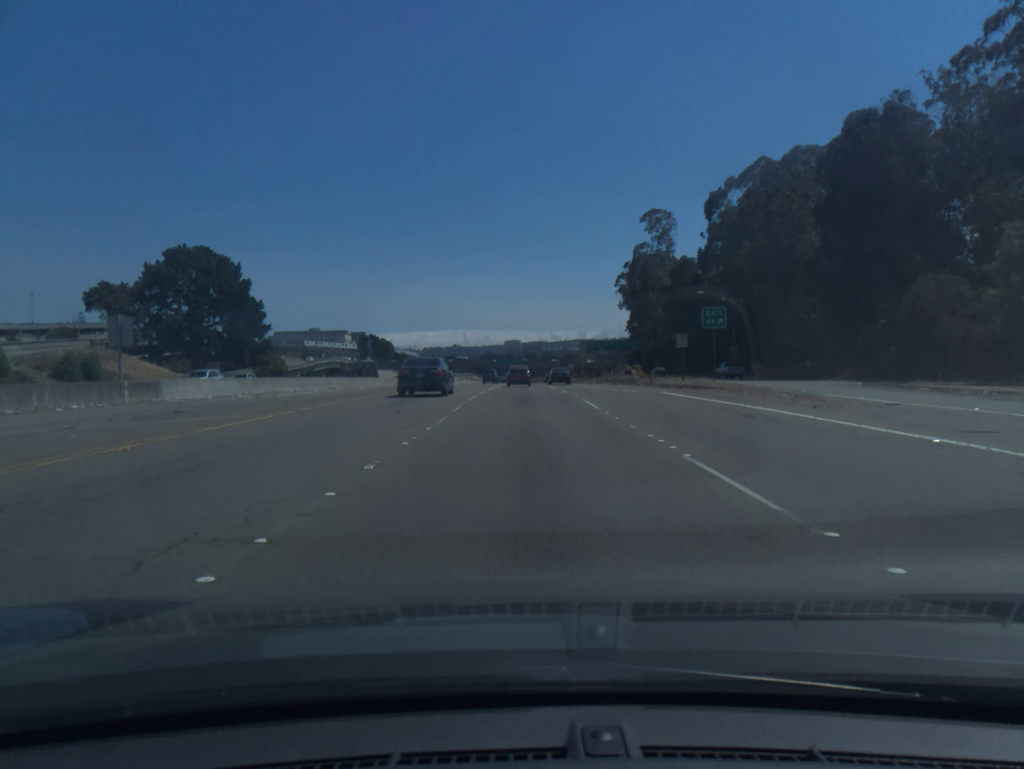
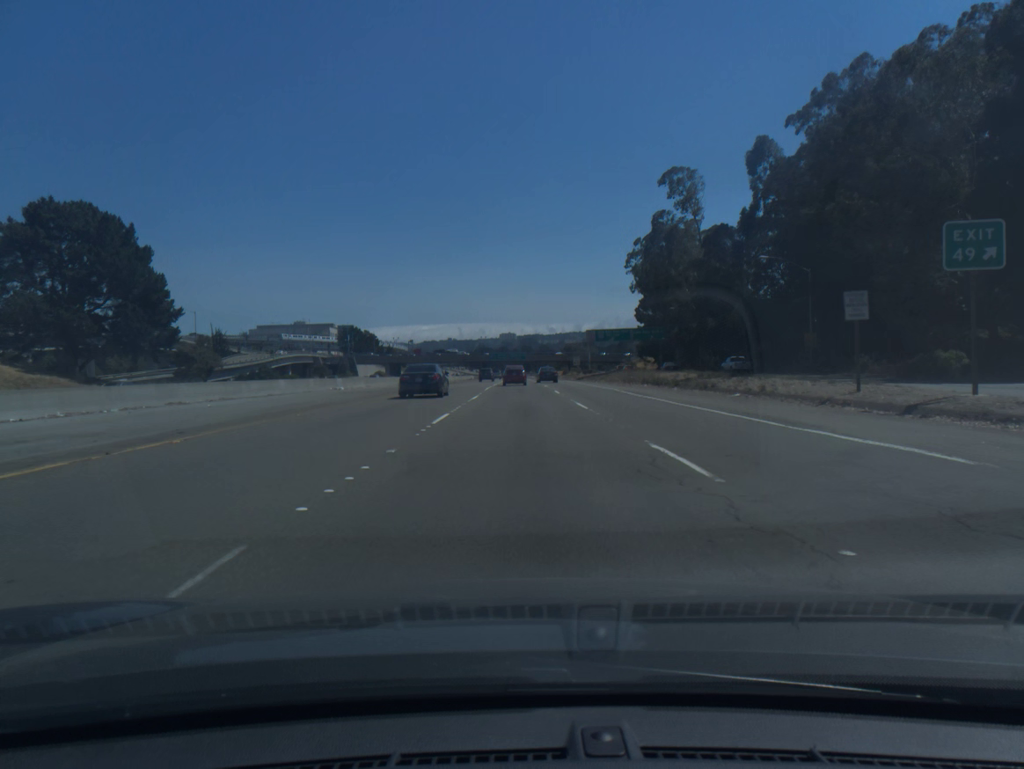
(+0.1, +27.1) m; 0°
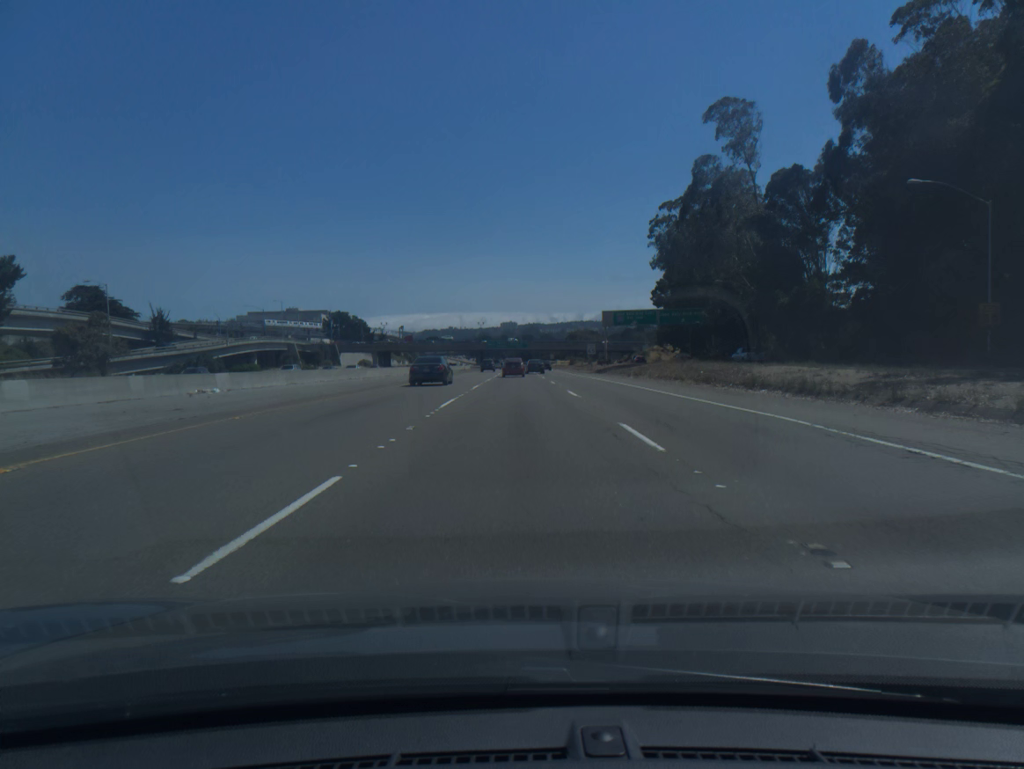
(-0.1, +27.0) m; 0°
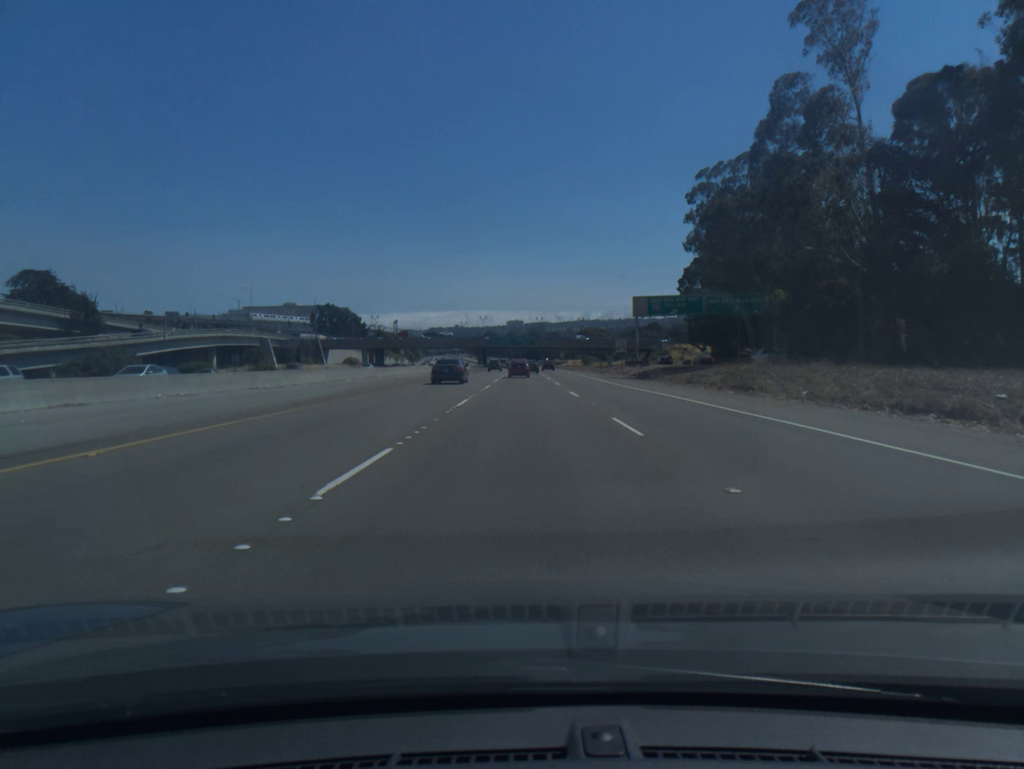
(-0.1, +26.9) m; 0°
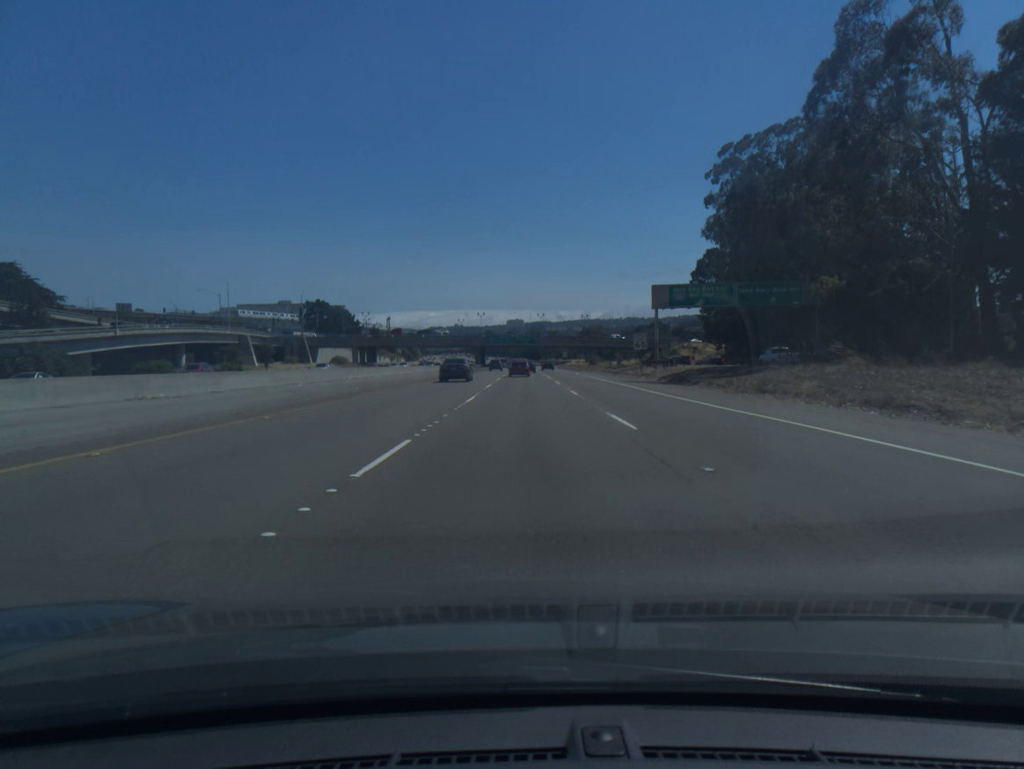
(0.0, +13.5) m; 0°
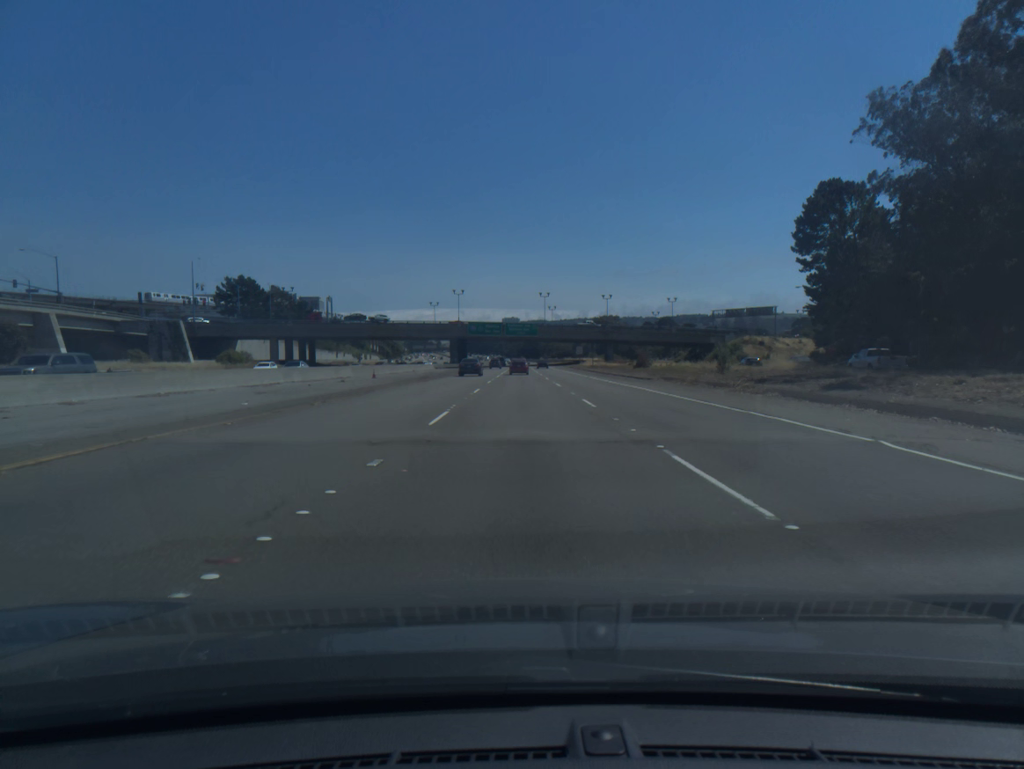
(+0.3, +67.3) m; 0°
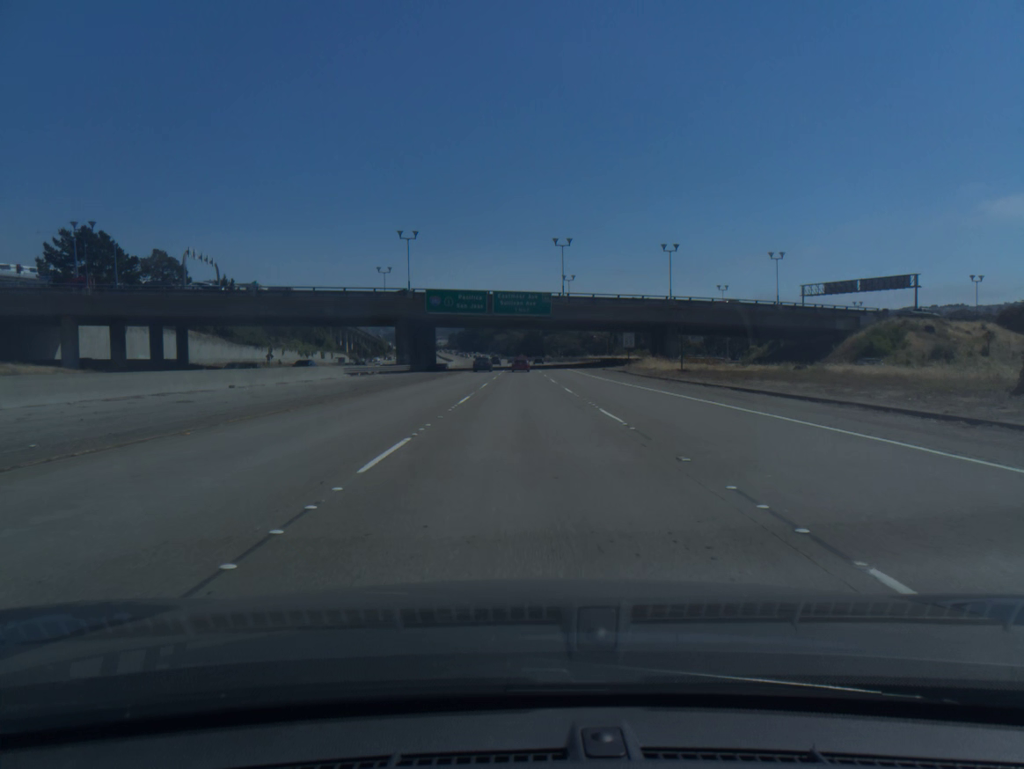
(0.0, +67.7) m; 0°
